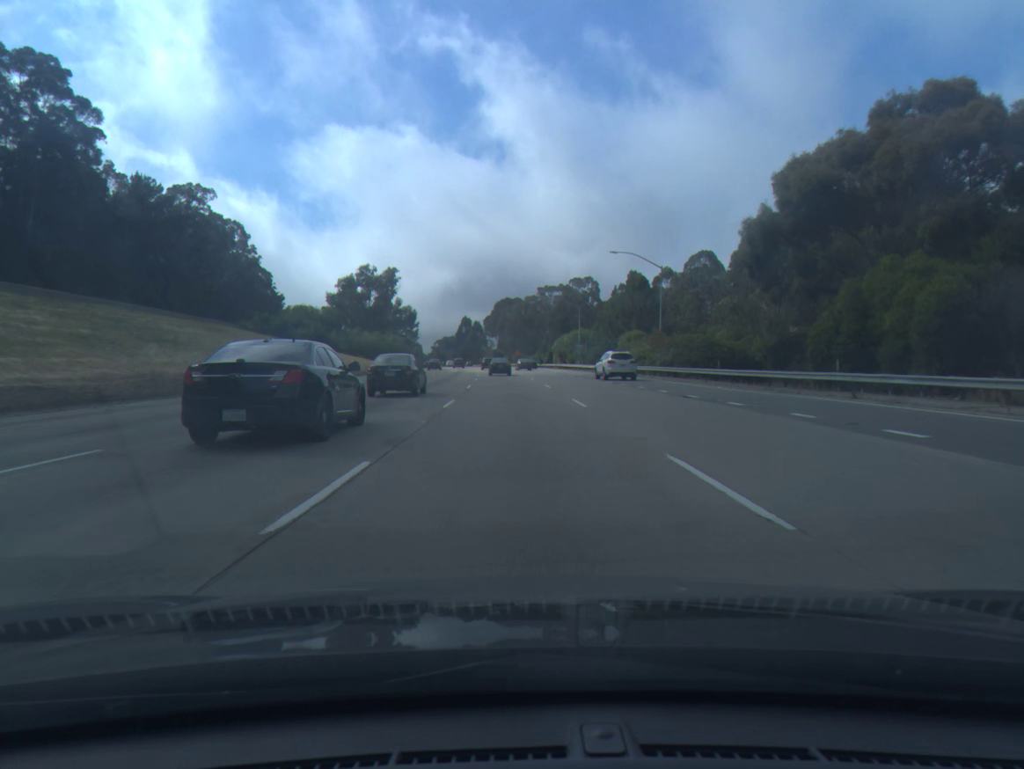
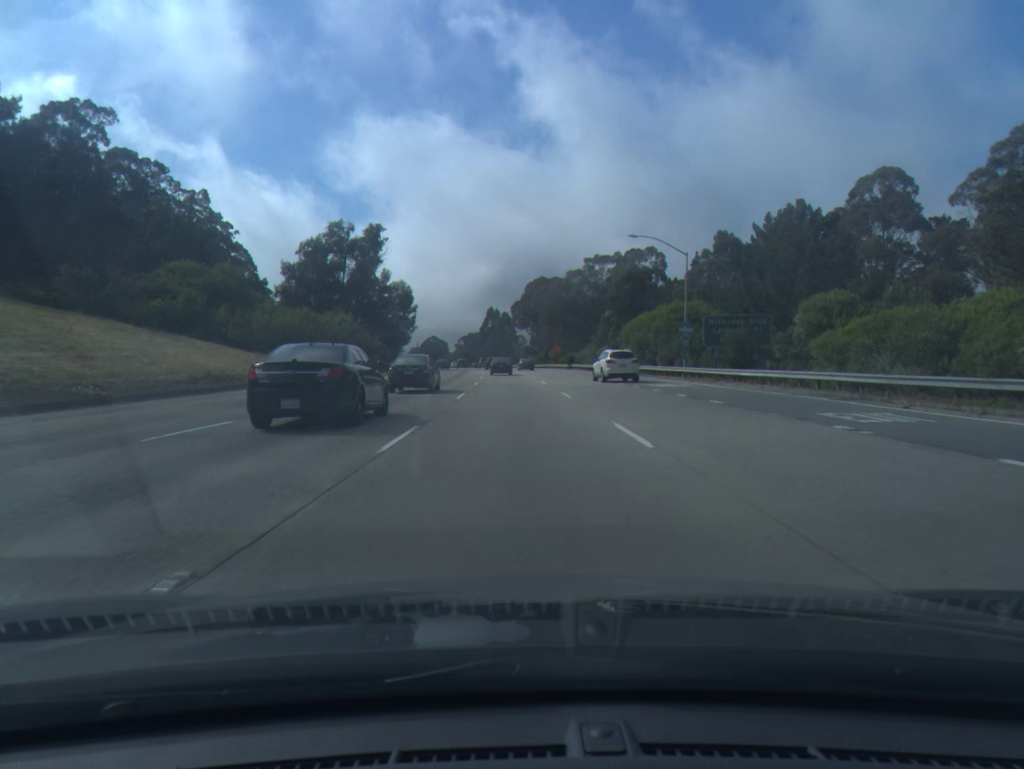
(-0.9, +53.6) m; -2°
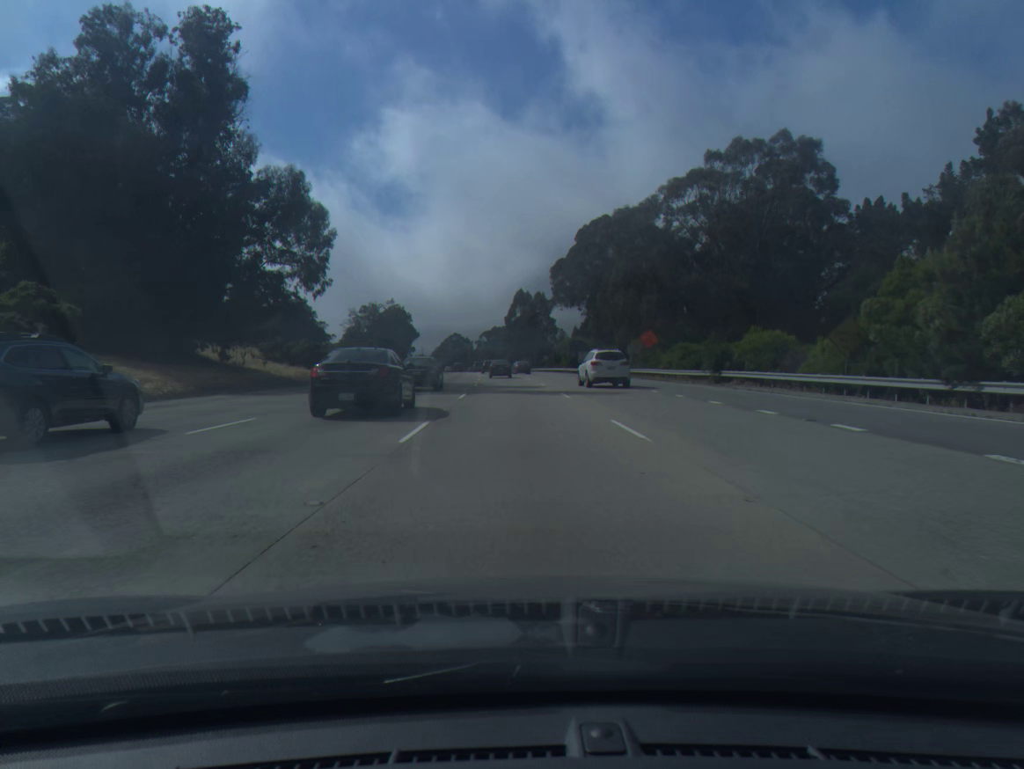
(-1.7, +72.2) m; -2°
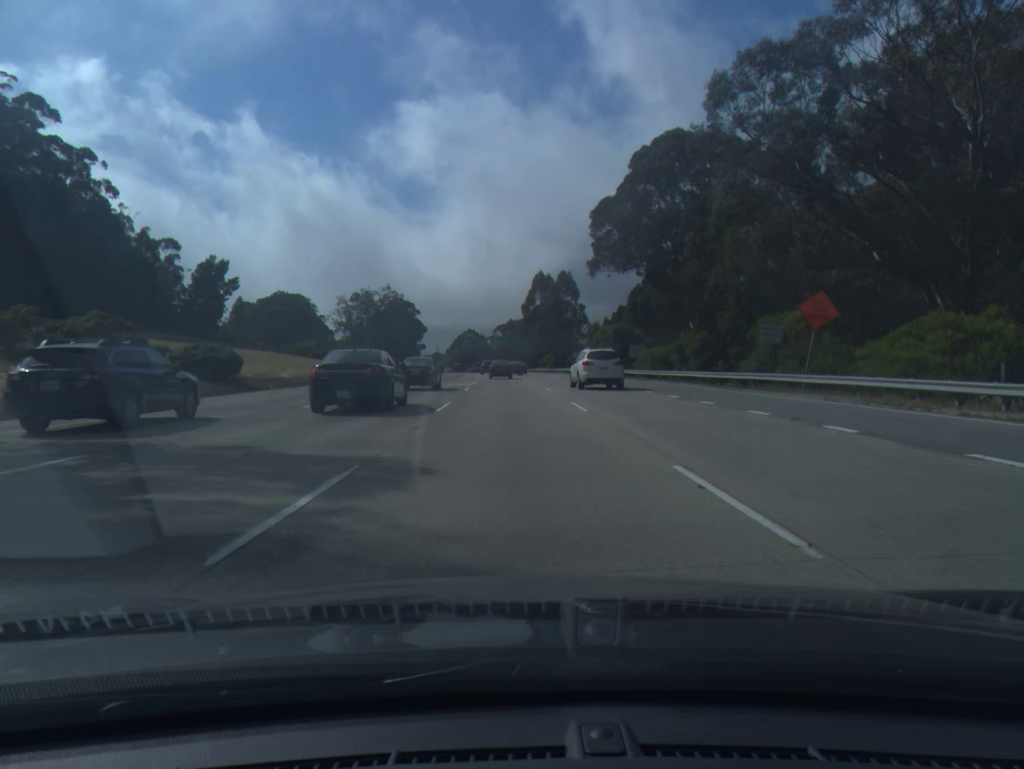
(-0.3, +36.2) m; -1°
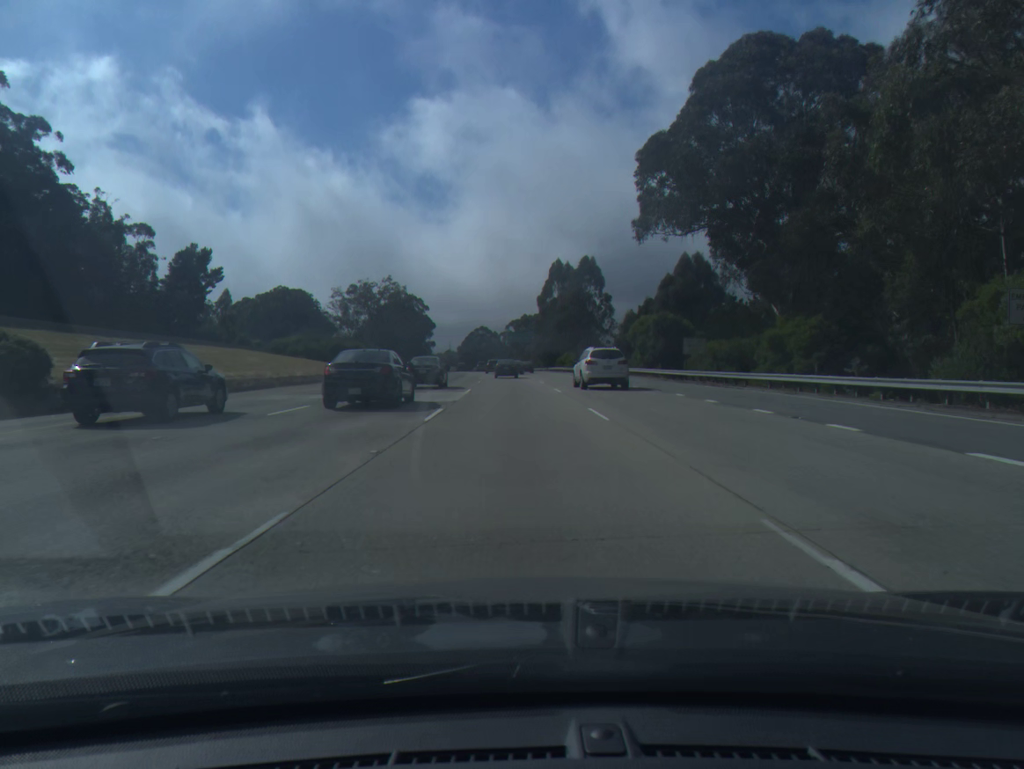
(-0.2, +18.0) m; -1°
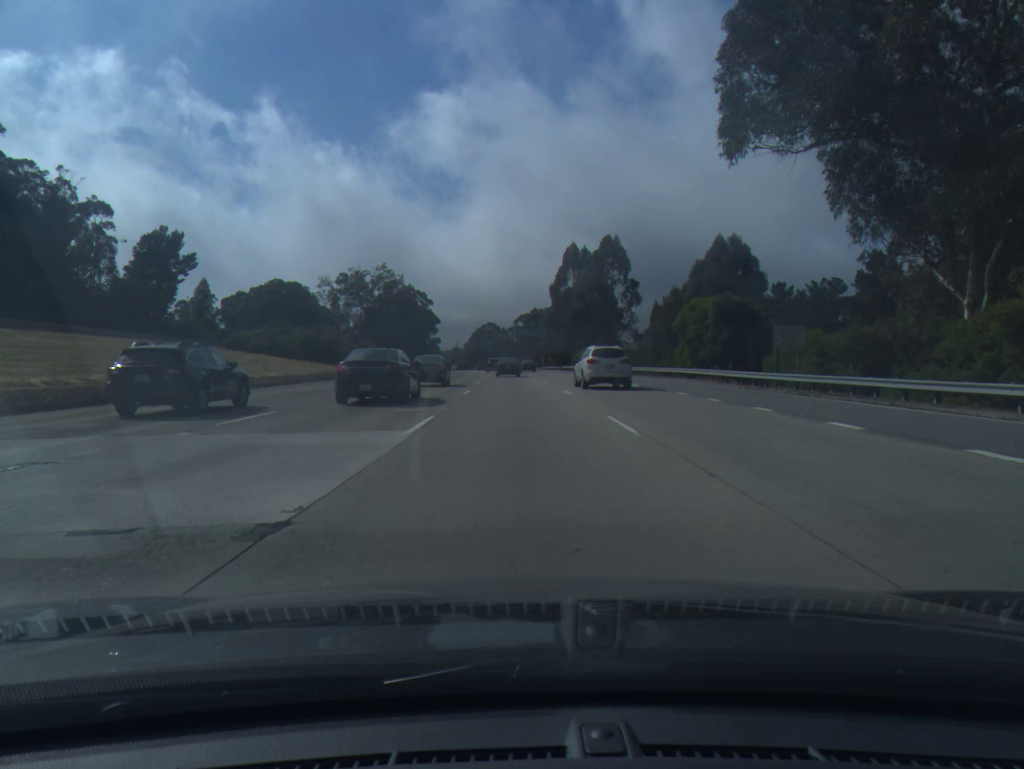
(-0.1, +17.9) m; -1°
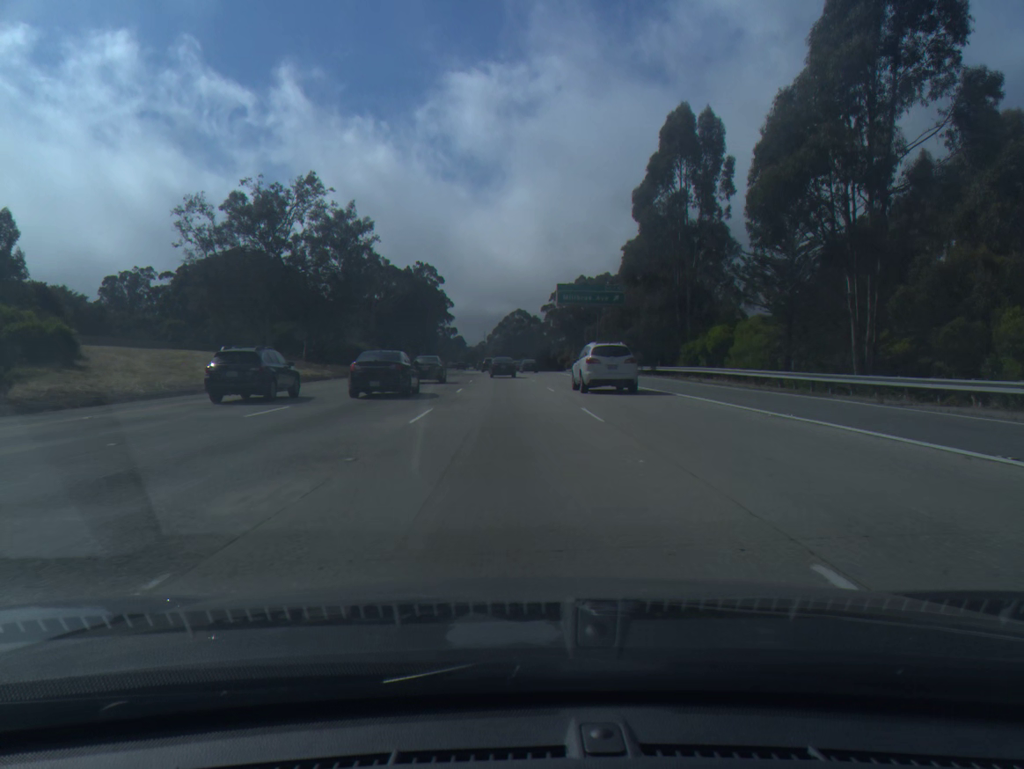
(-1.1, +70.9) m; -2°
